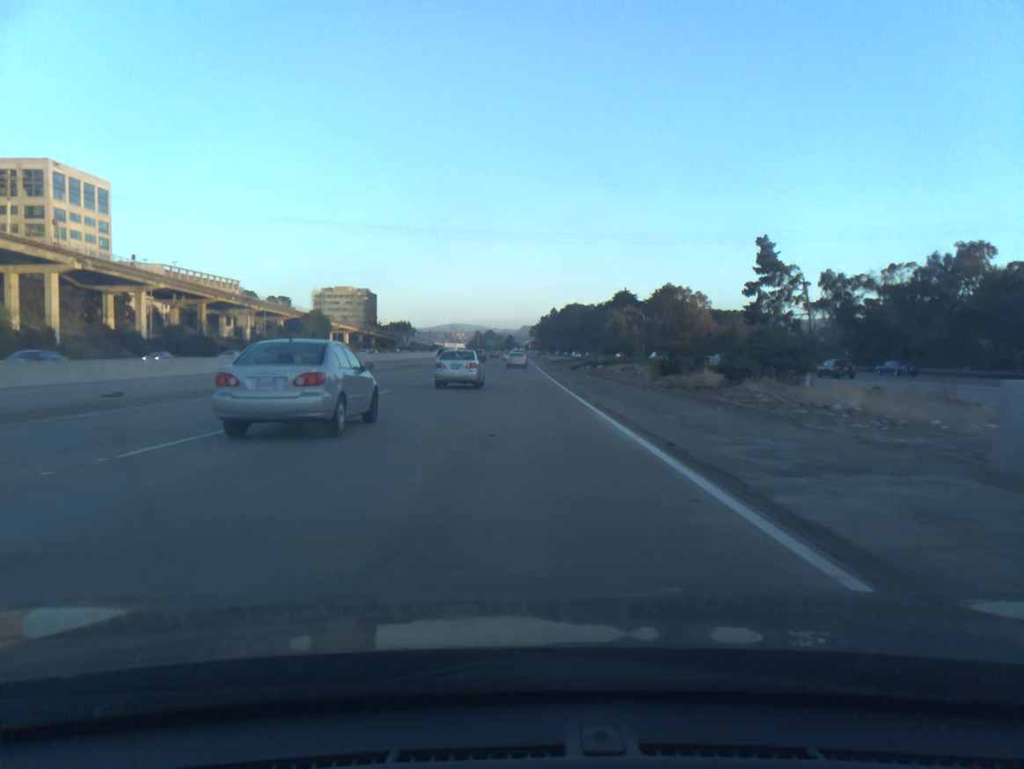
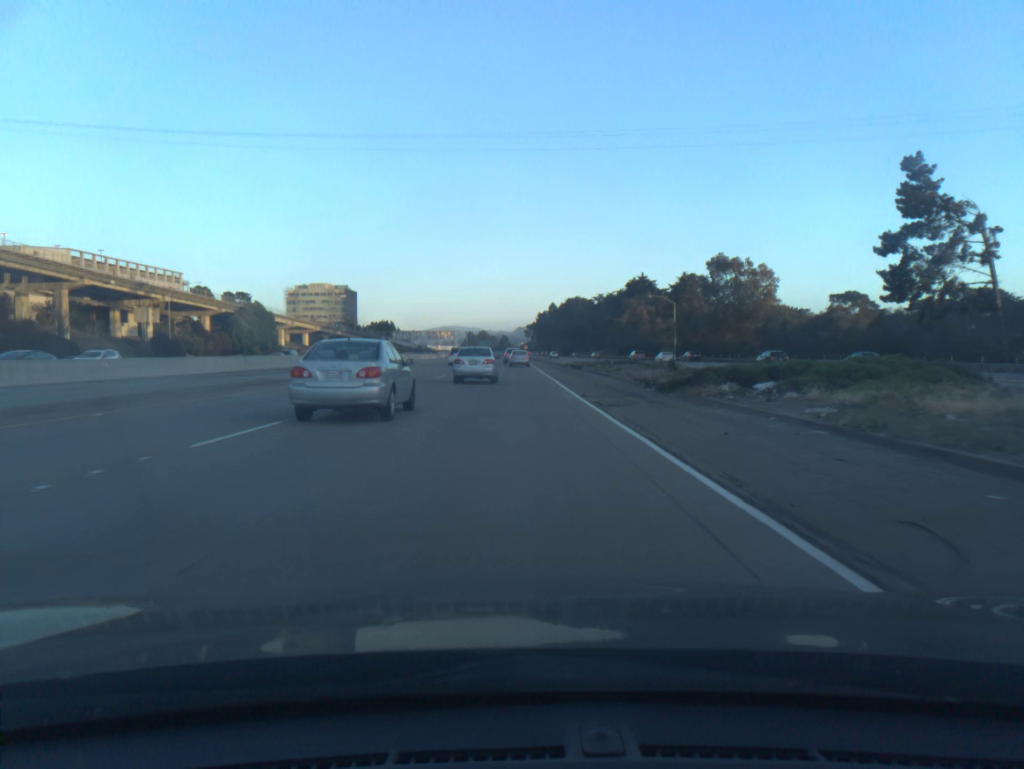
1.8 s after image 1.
(-0.1, +44.5) m; 0°
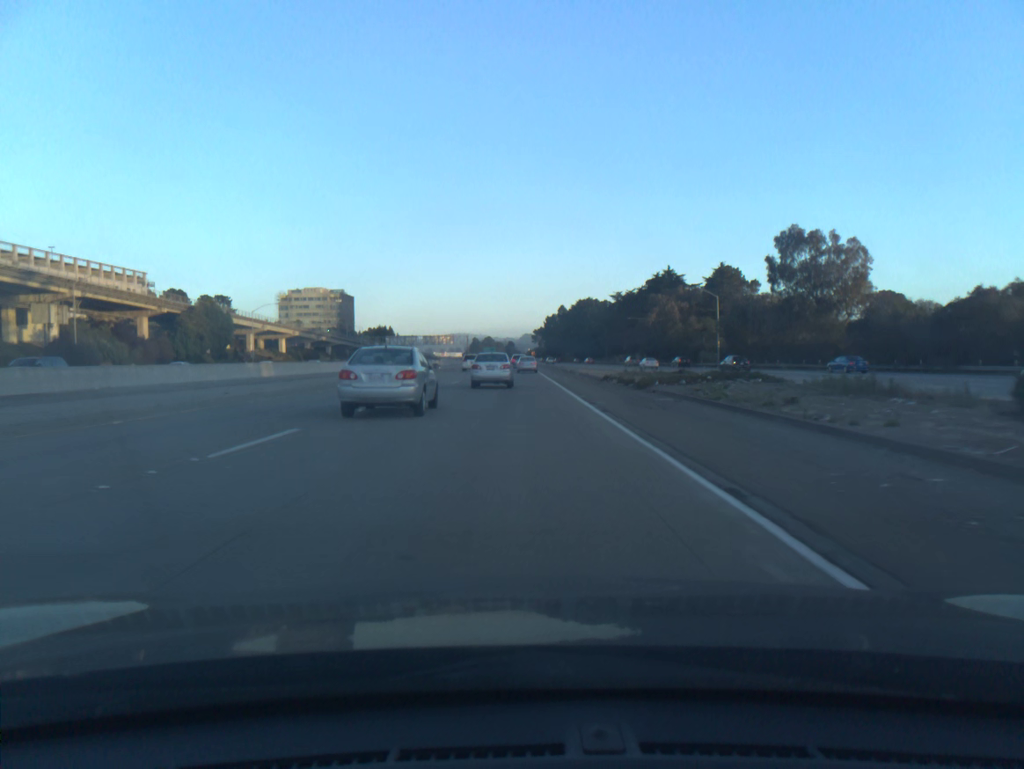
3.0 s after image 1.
(-0.1, +29.1) m; -1°
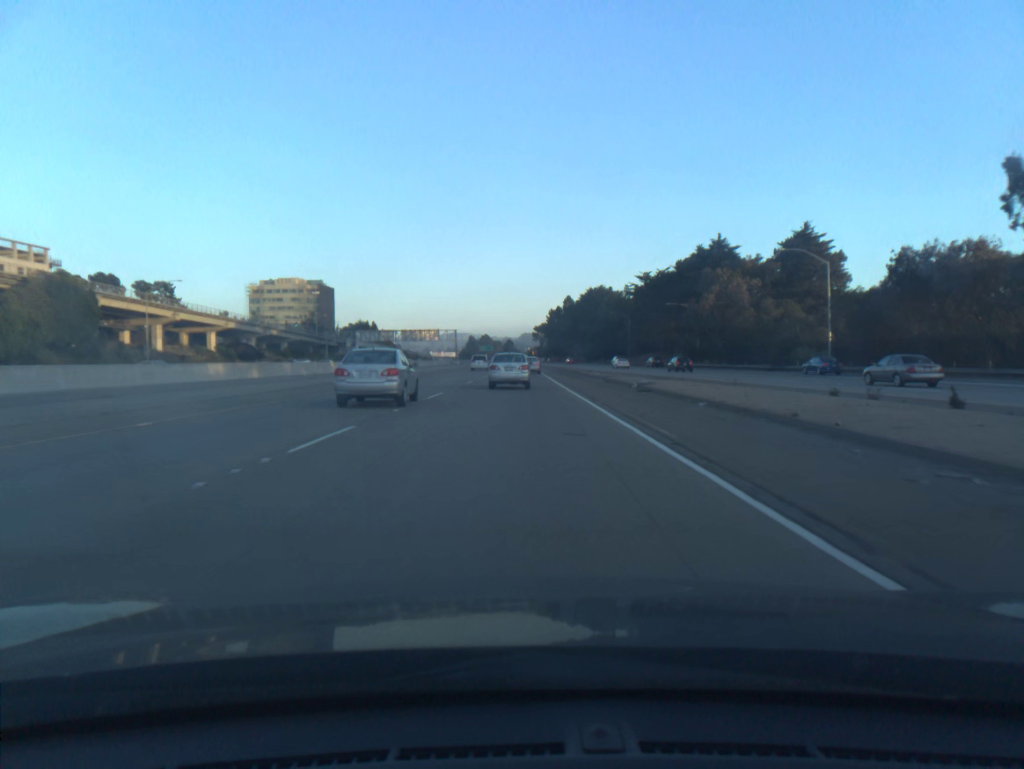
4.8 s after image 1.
(-0.2, +44.0) m; 0°
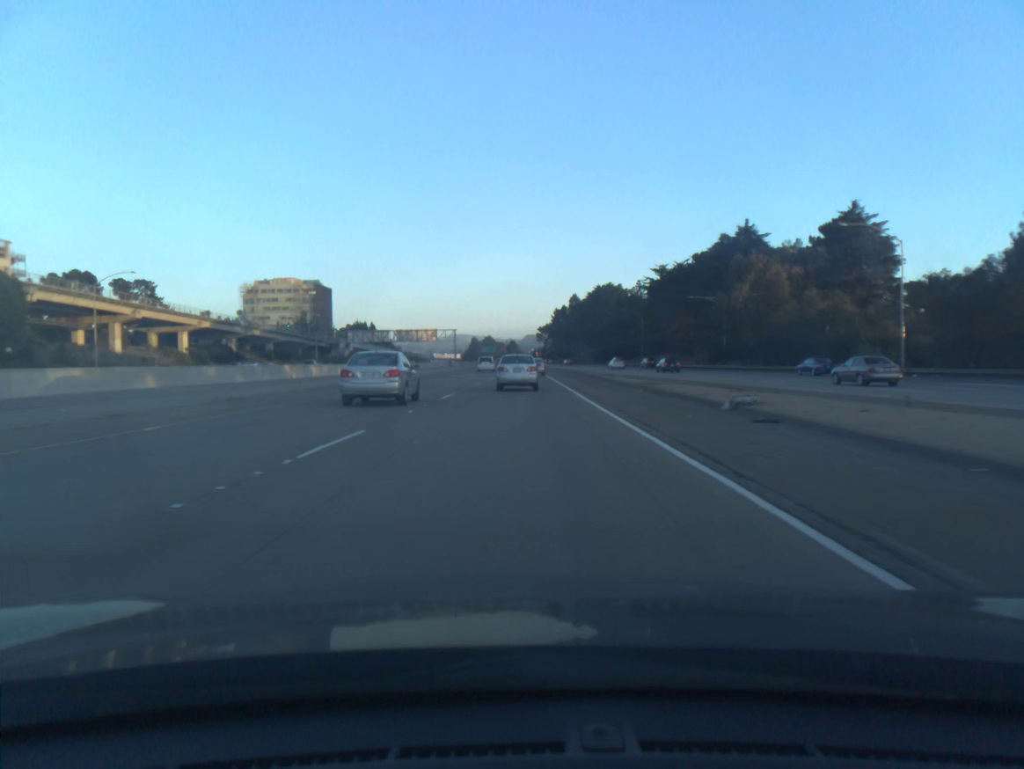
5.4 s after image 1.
(0.0, +14.8) m; 0°
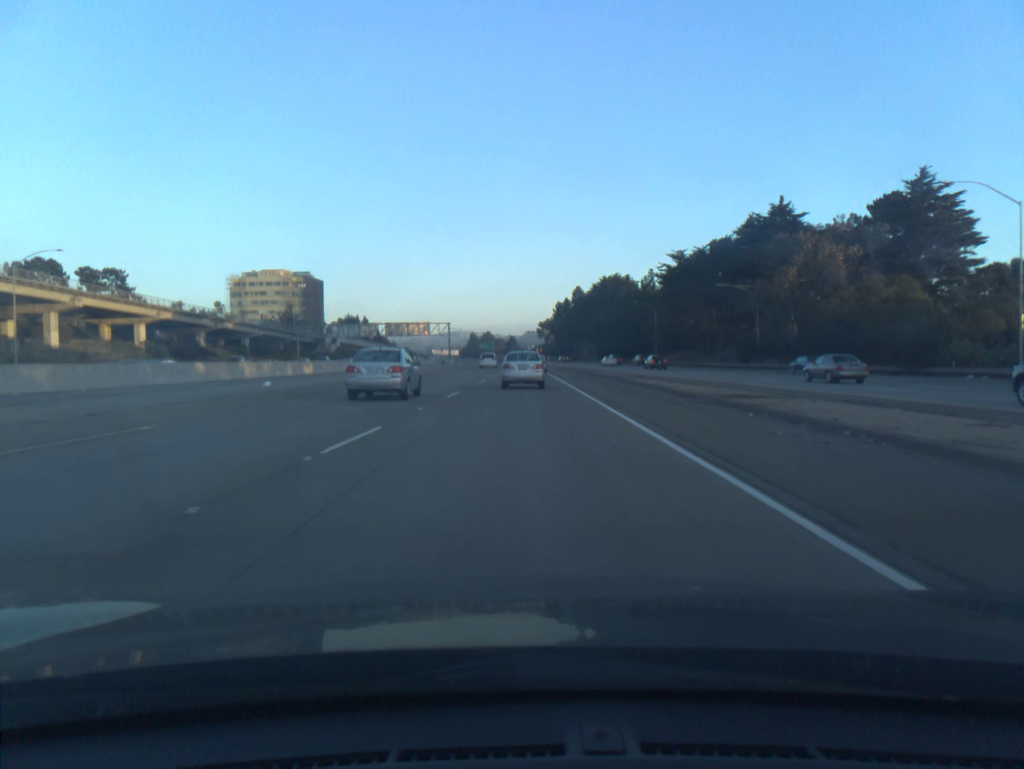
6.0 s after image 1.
(0.0, +14.8) m; 0°
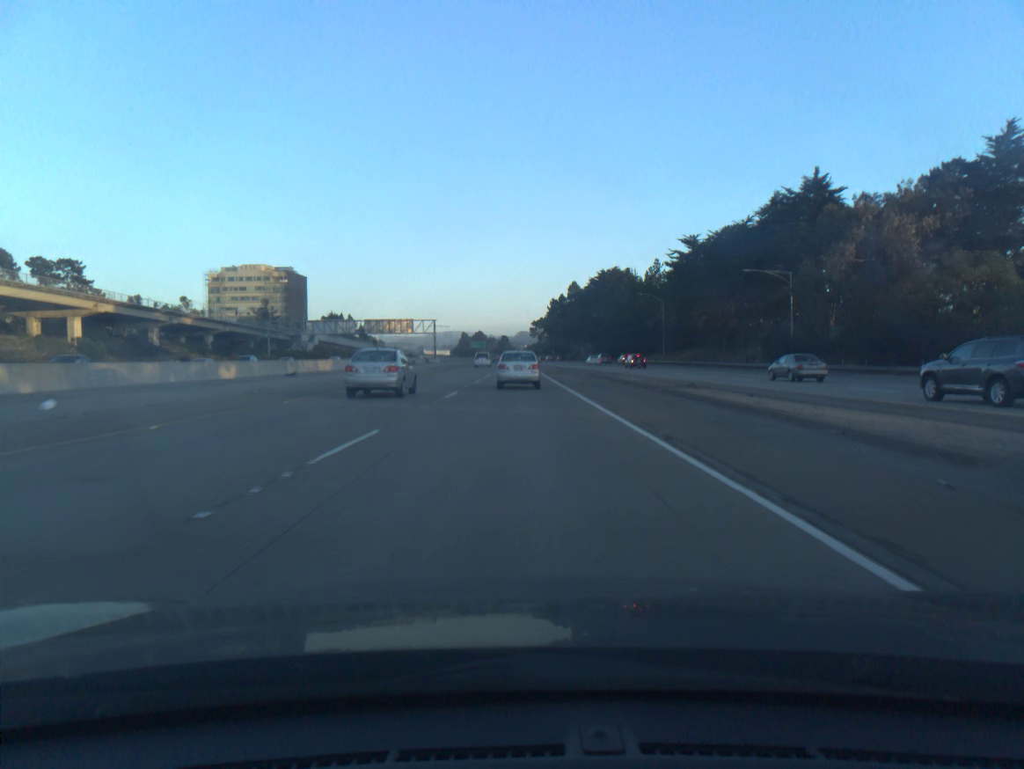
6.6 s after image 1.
(+0.1, +14.8) m; +1°
